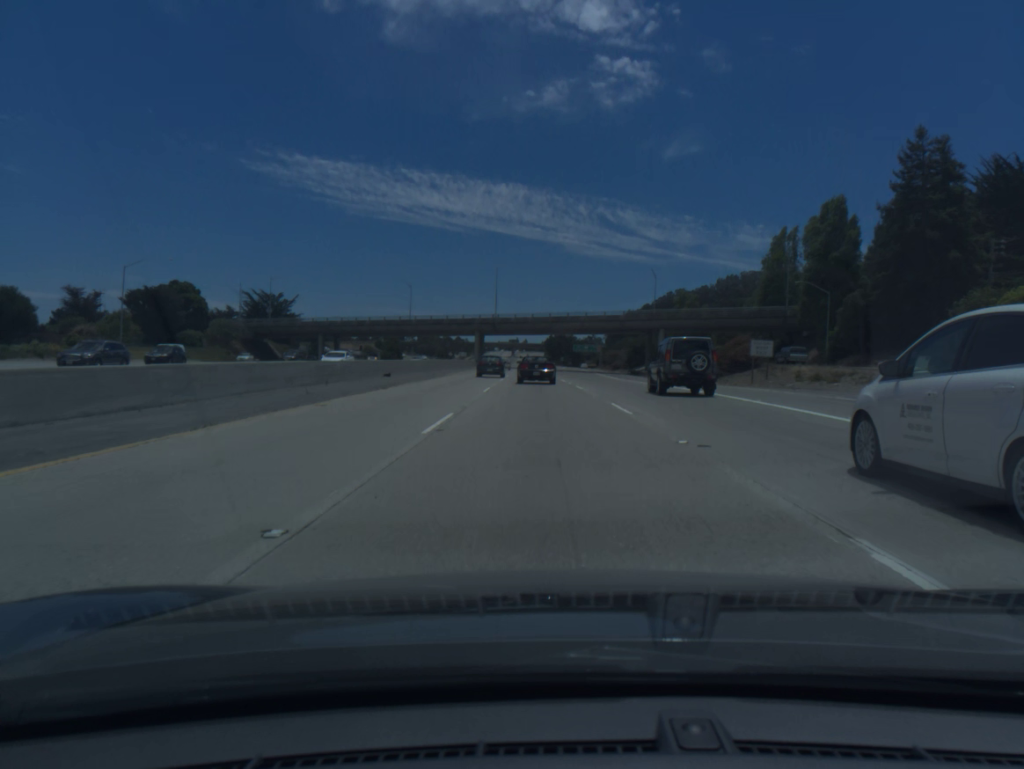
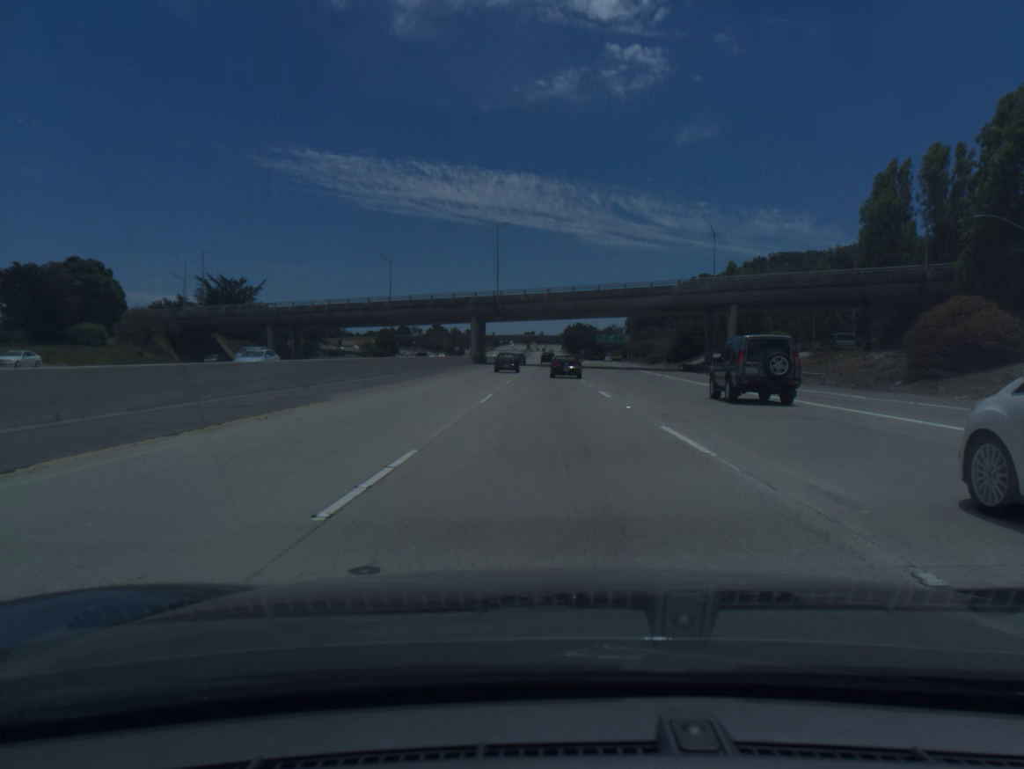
(-0.4, +36.4) m; -1°
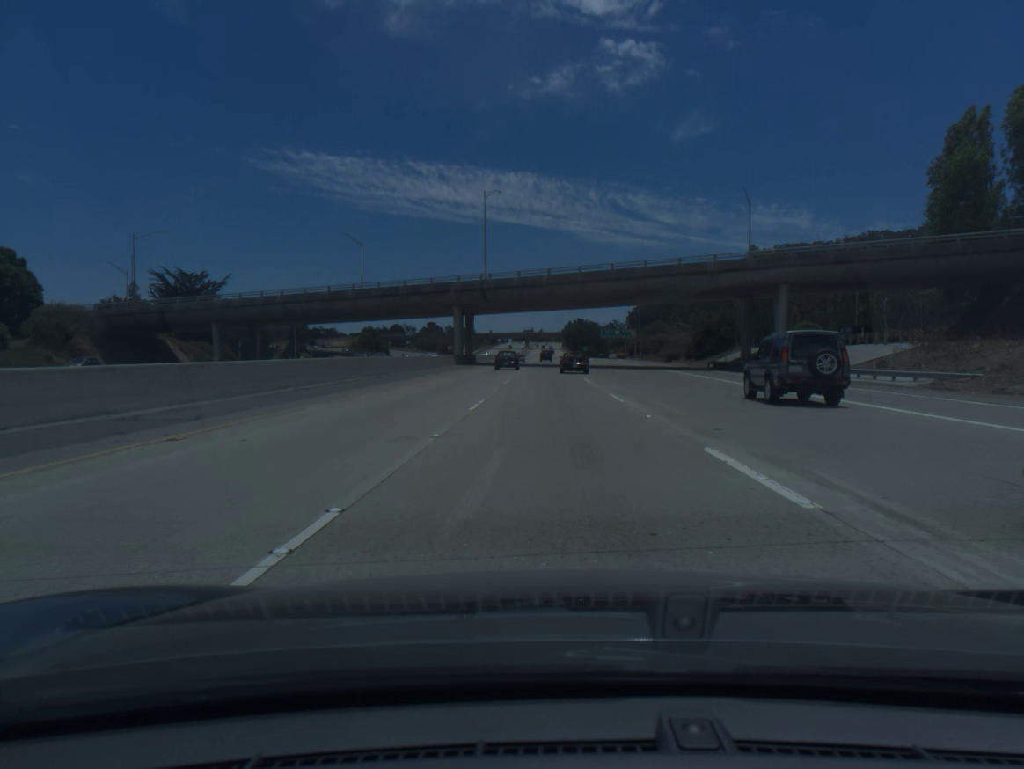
(0.0, +18.3) m; 0°
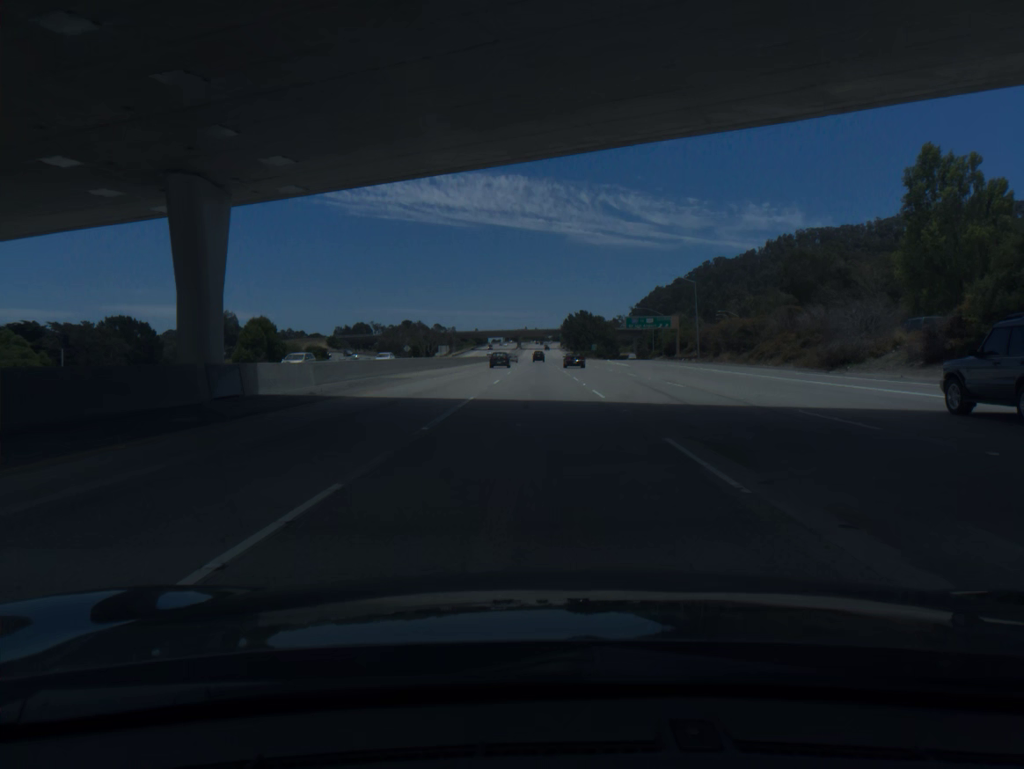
(+0.4, +73.5) m; 0°
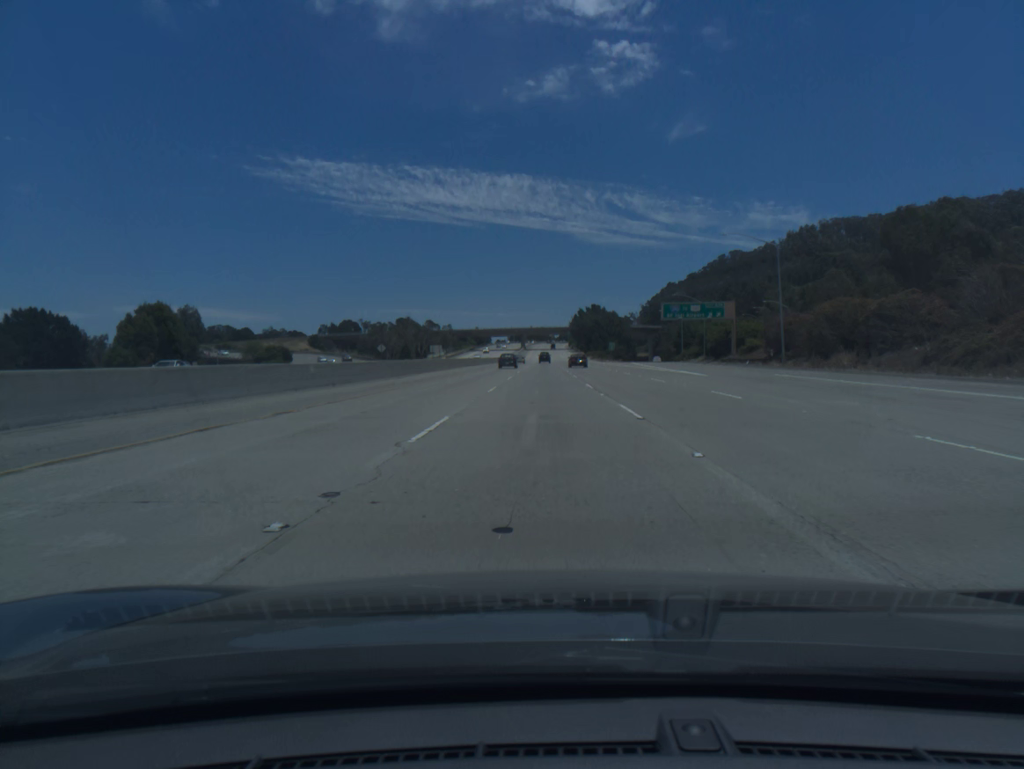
(-0.1, +36.7) m; 0°
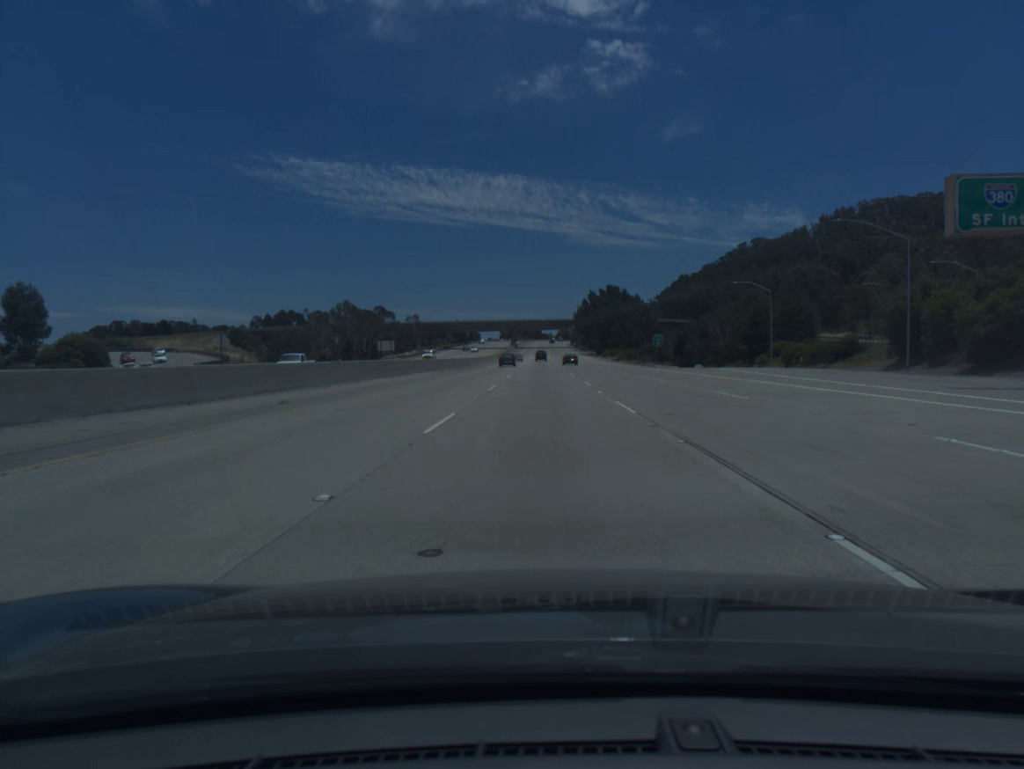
(+0.1, +73.1) m; 0°
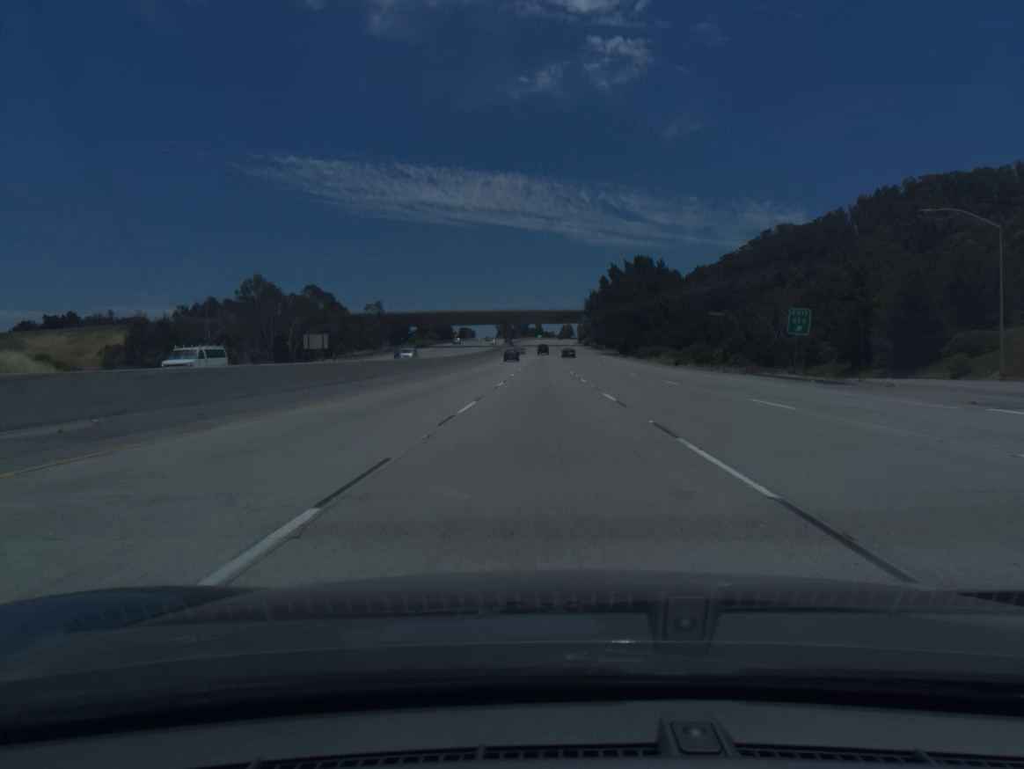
(-0.1, +54.8) m; 0°
